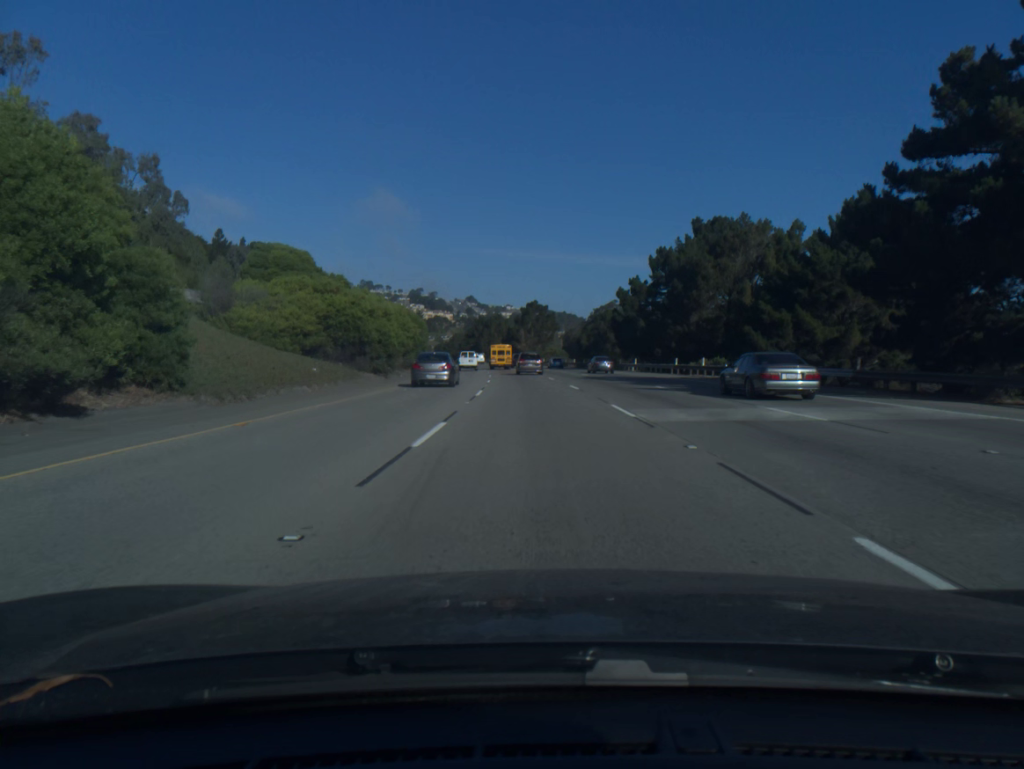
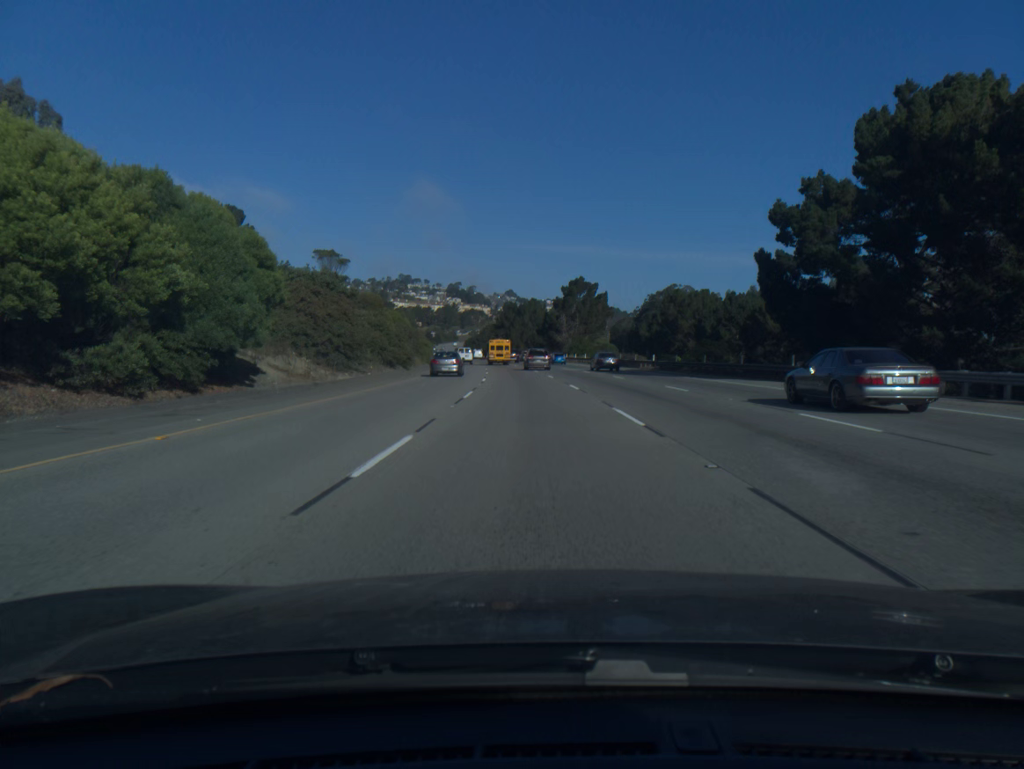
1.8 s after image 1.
(-1.0, +46.3) m; -3°
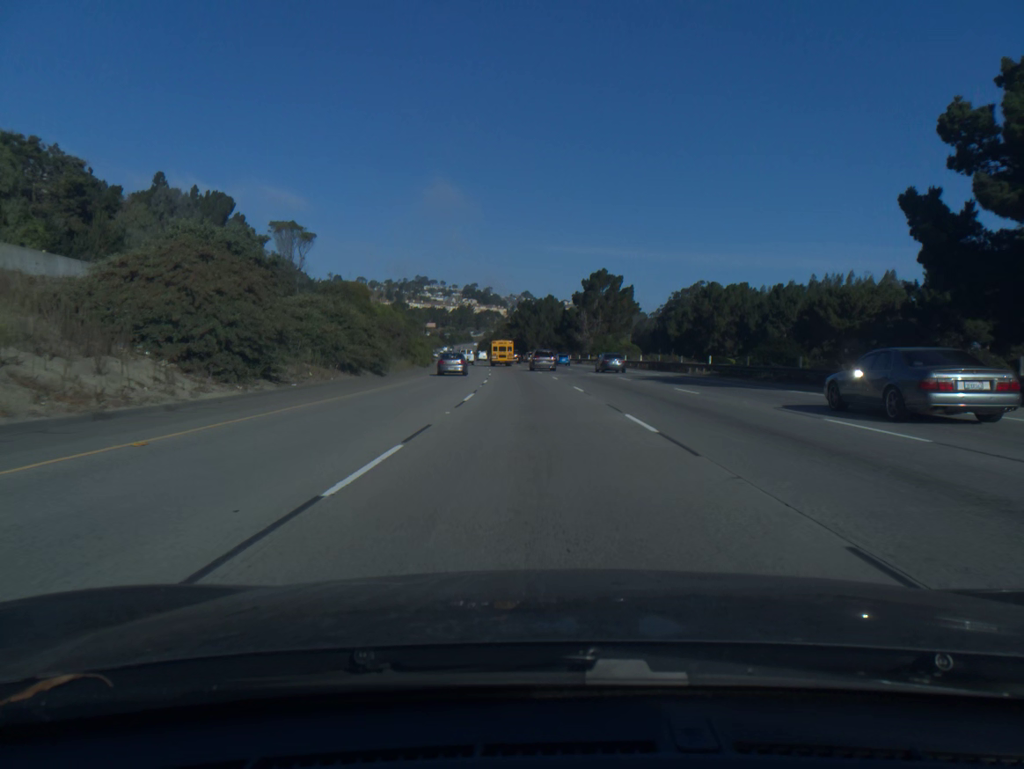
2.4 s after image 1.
(-0.2, +15.7) m; -1°
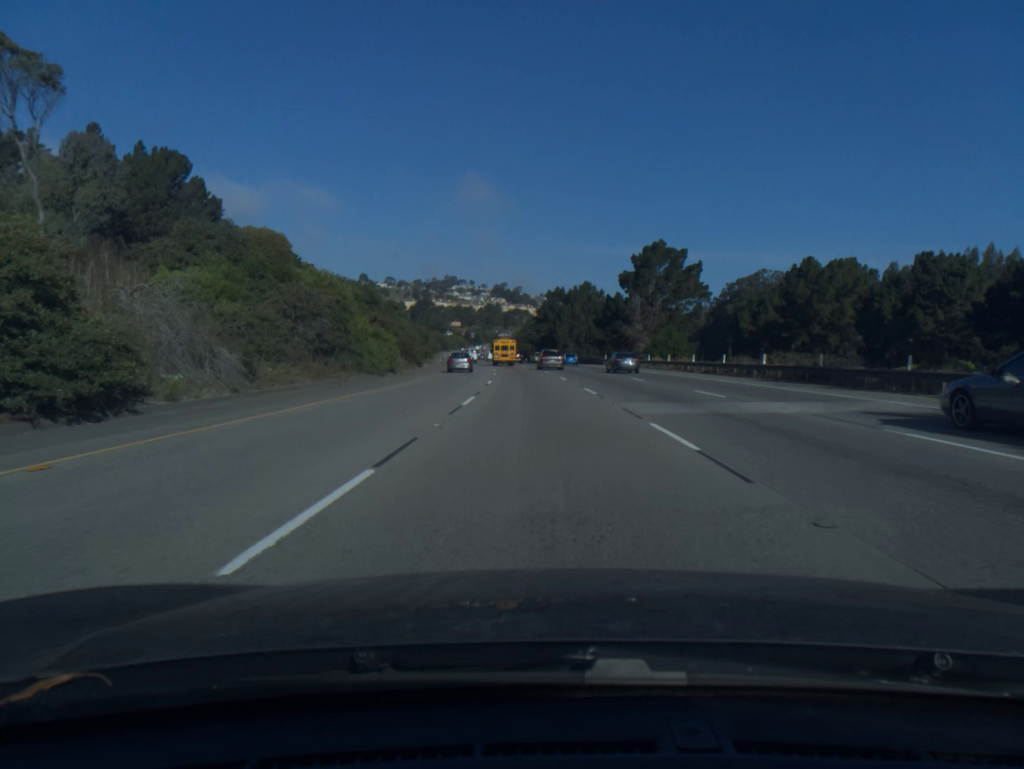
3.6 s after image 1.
(-0.6, +31.7) m; -2°
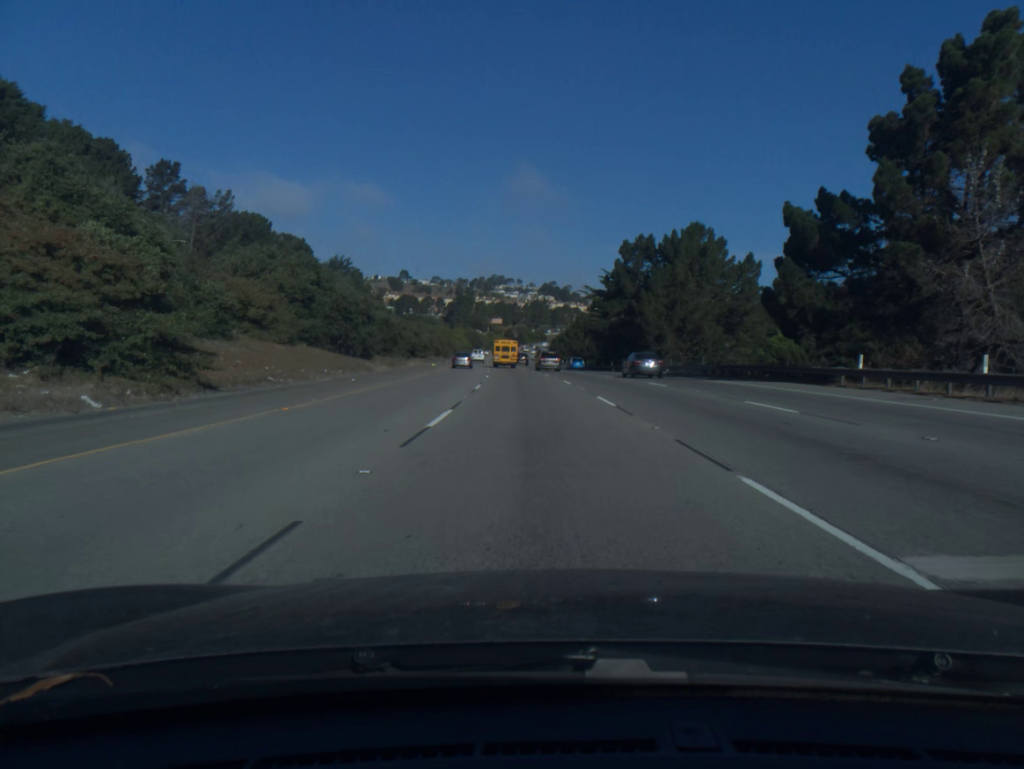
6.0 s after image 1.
(-2.1, +64.5) m; -4°
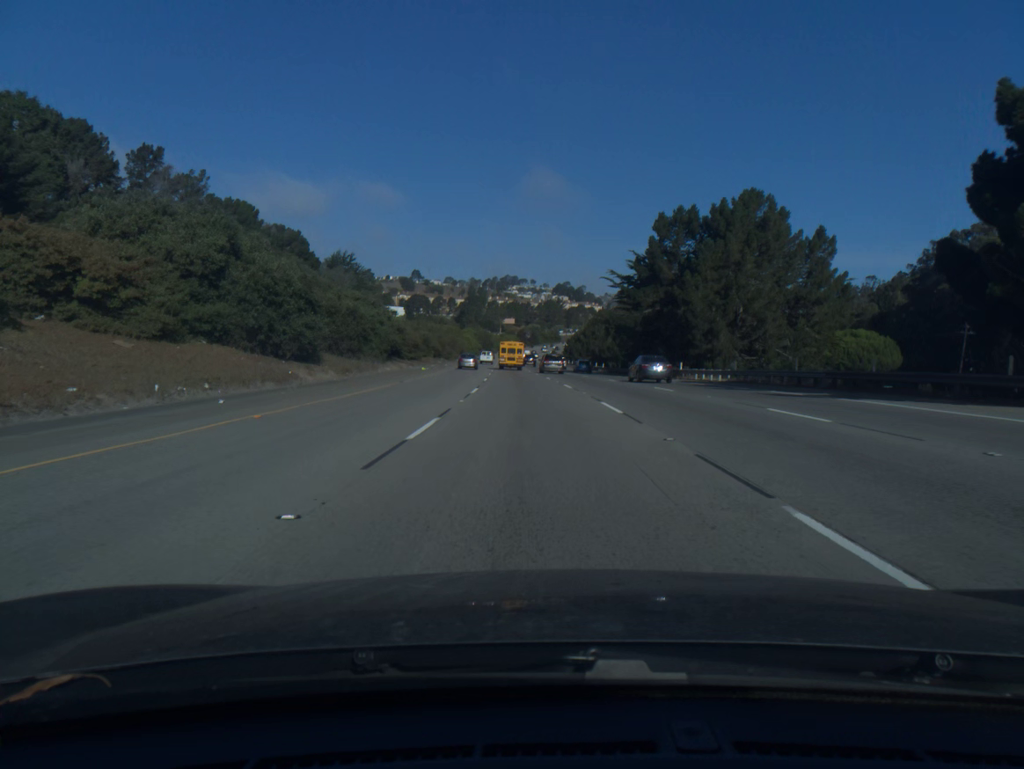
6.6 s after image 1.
(-0.1, +16.2) m; -1°
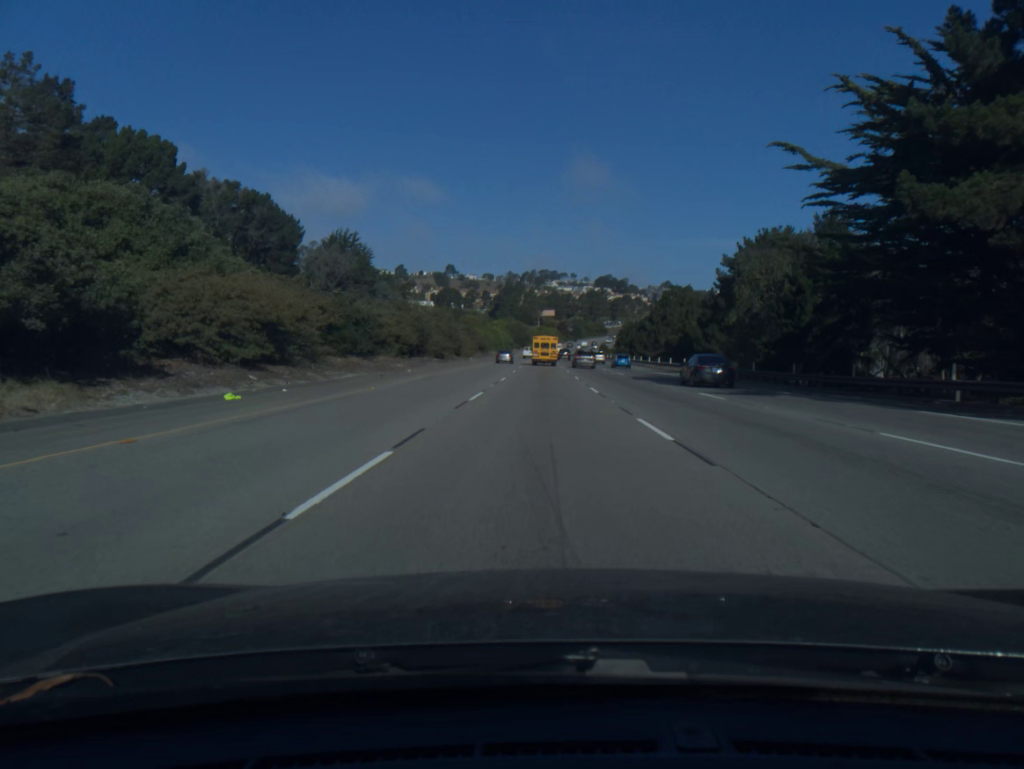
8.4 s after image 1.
(-1.3, +49.3) m; -3°
